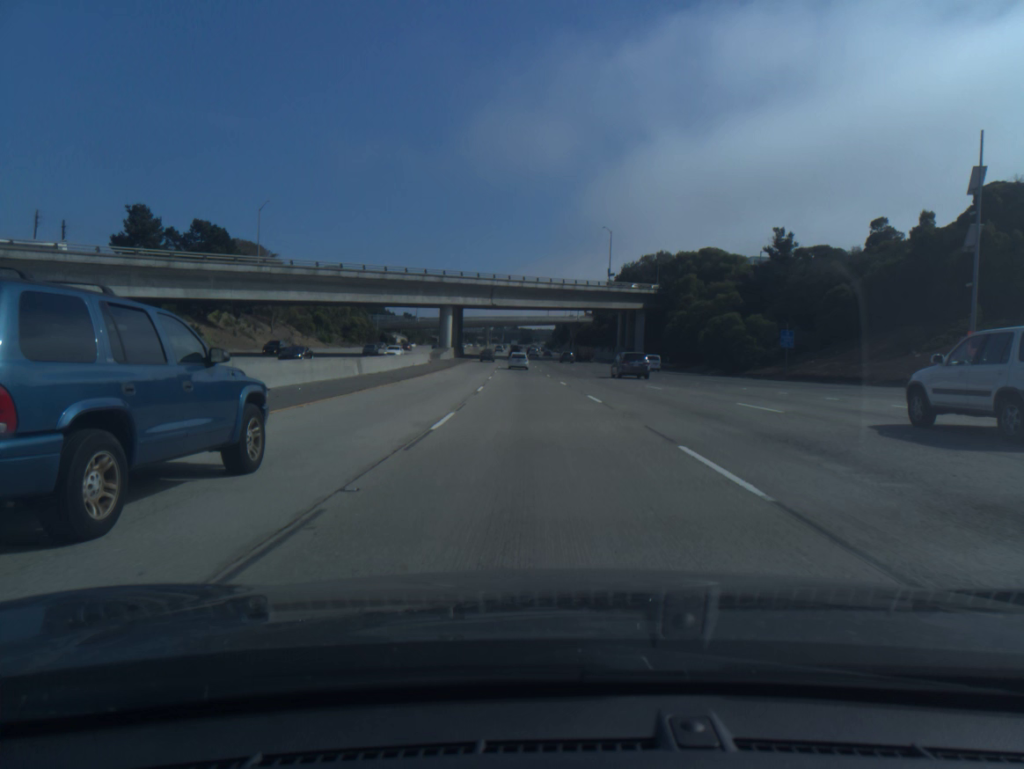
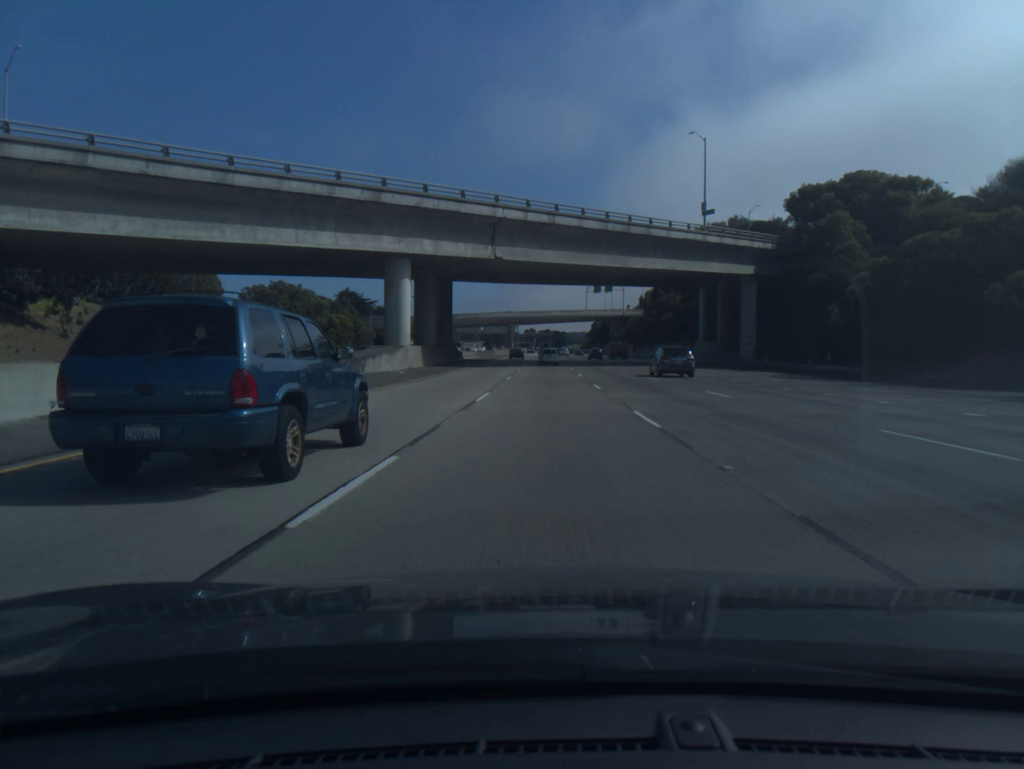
(-1.3, +51.6) m; -2°
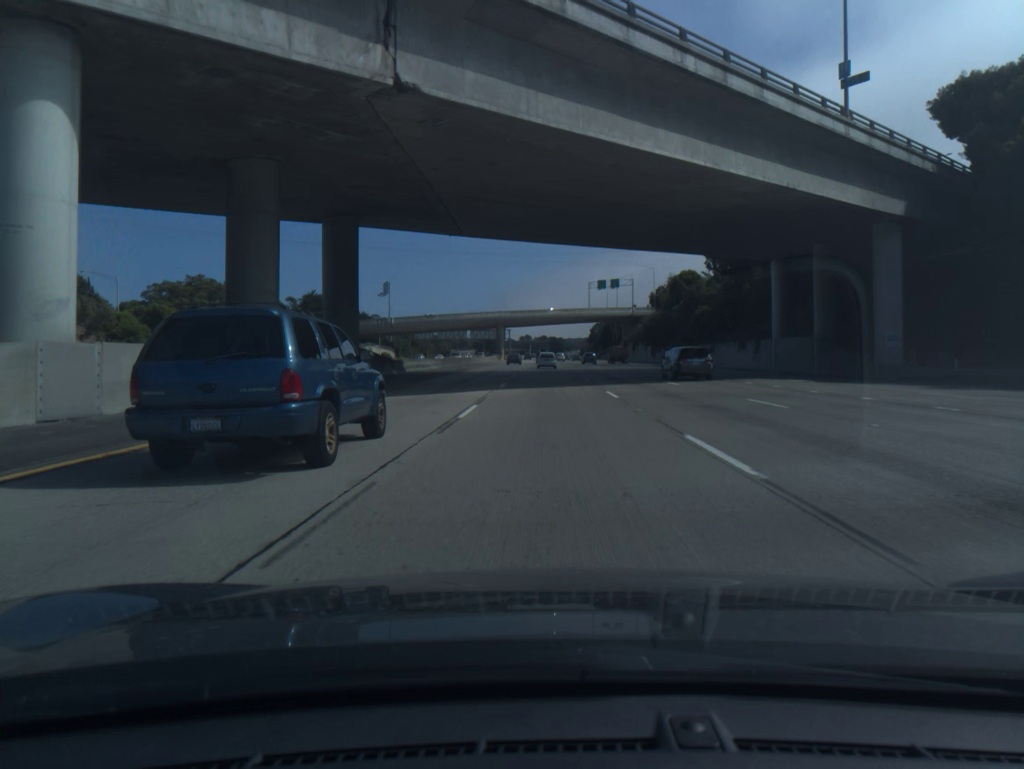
(0.0, +34.6) m; 0°
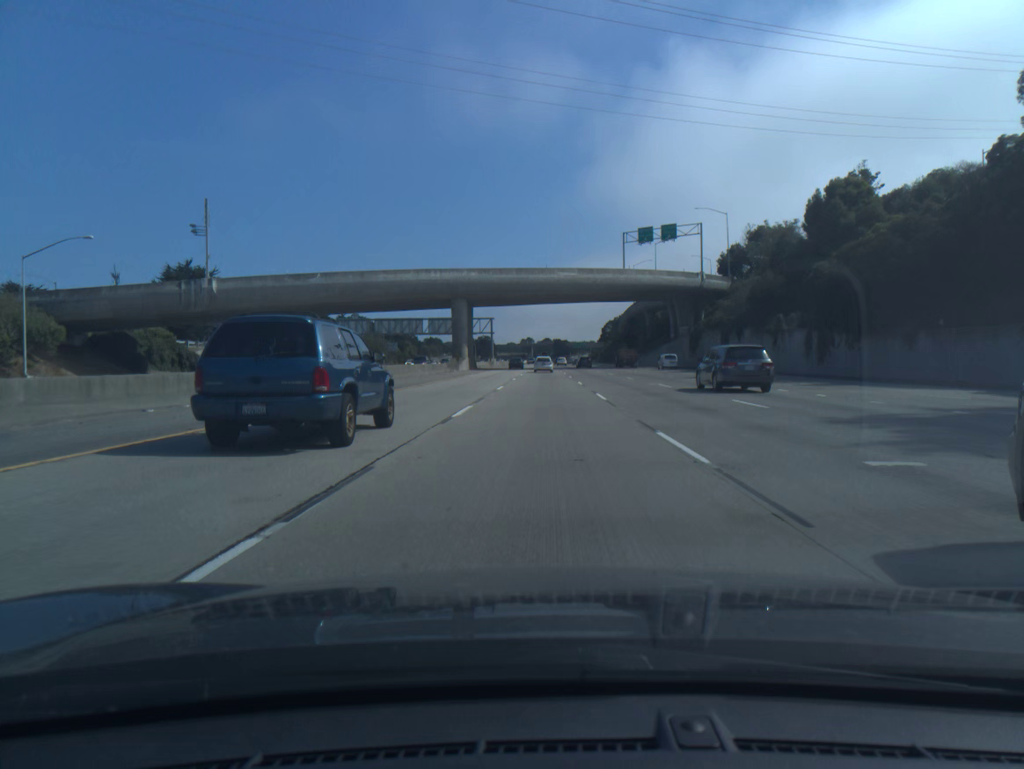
(+0.4, +86.4) m; 0°
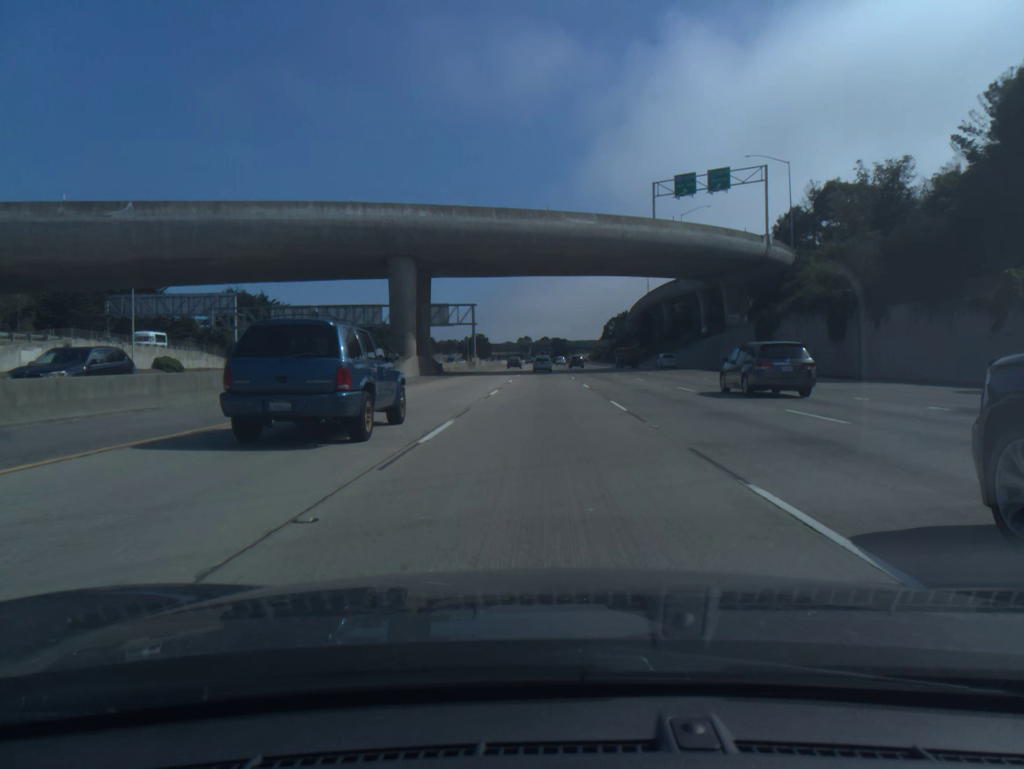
(0.0, +34.5) m; 0°
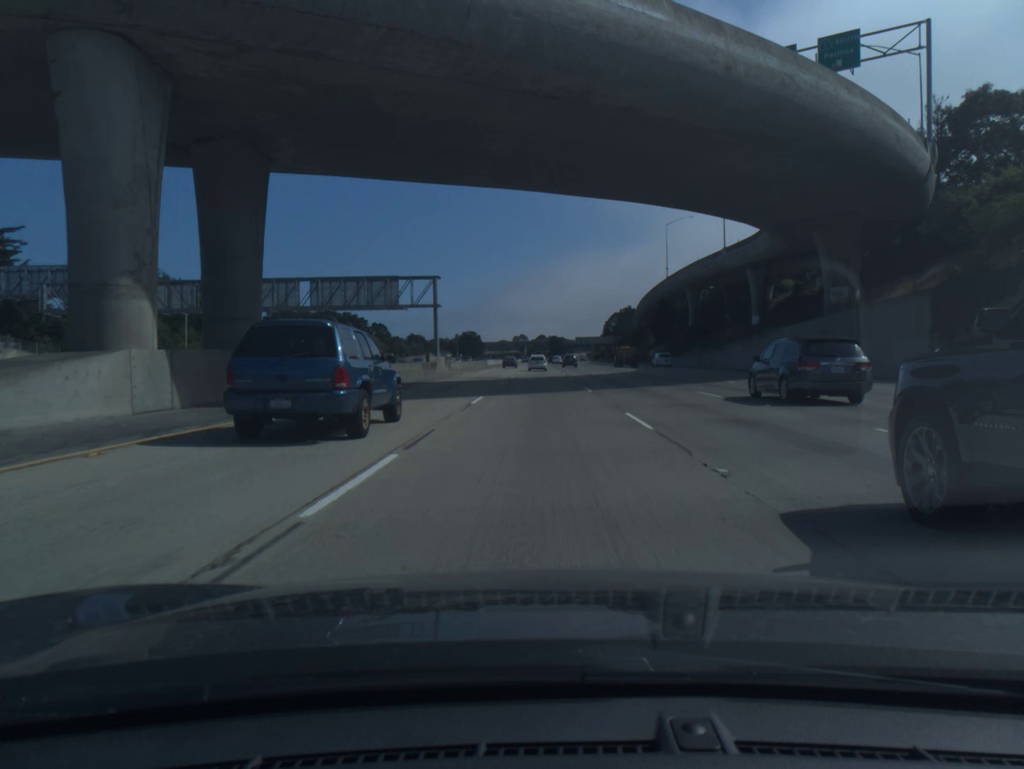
(+0.1, +34.5) m; 0°
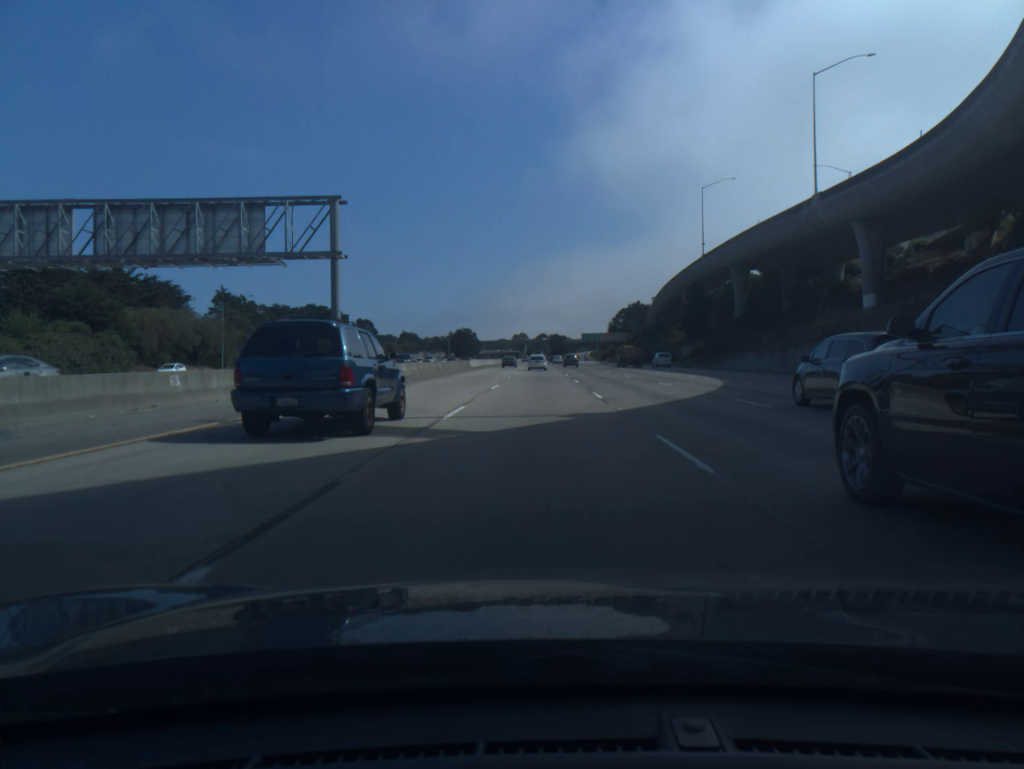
(0.0, +34.4) m; 0°
